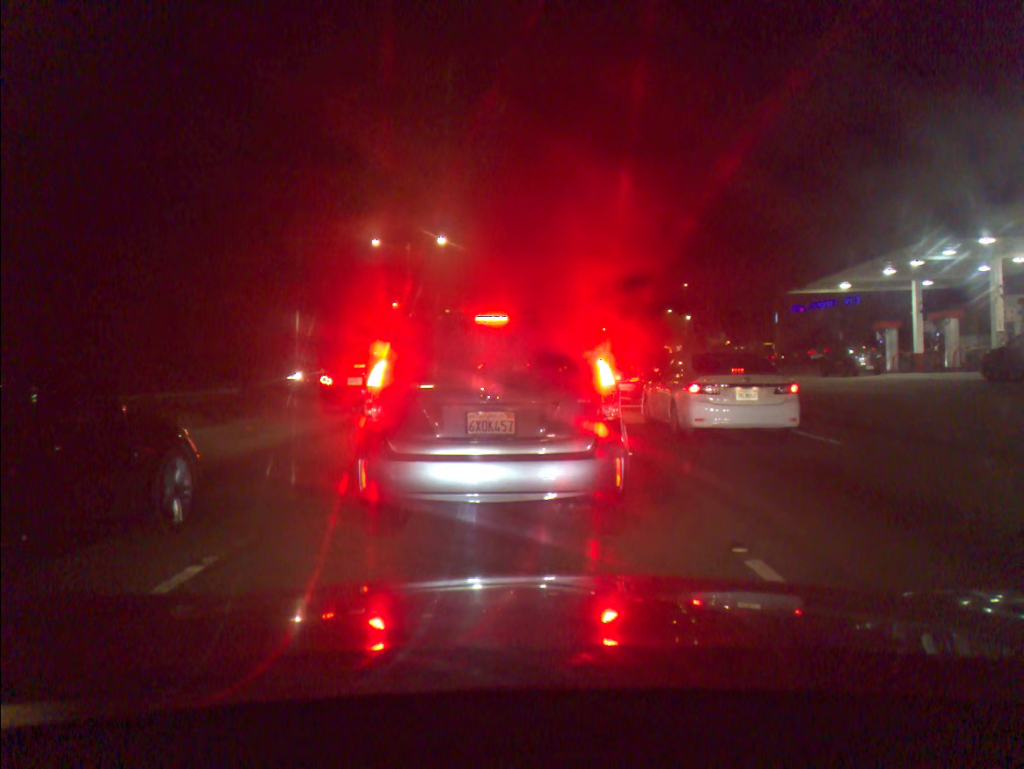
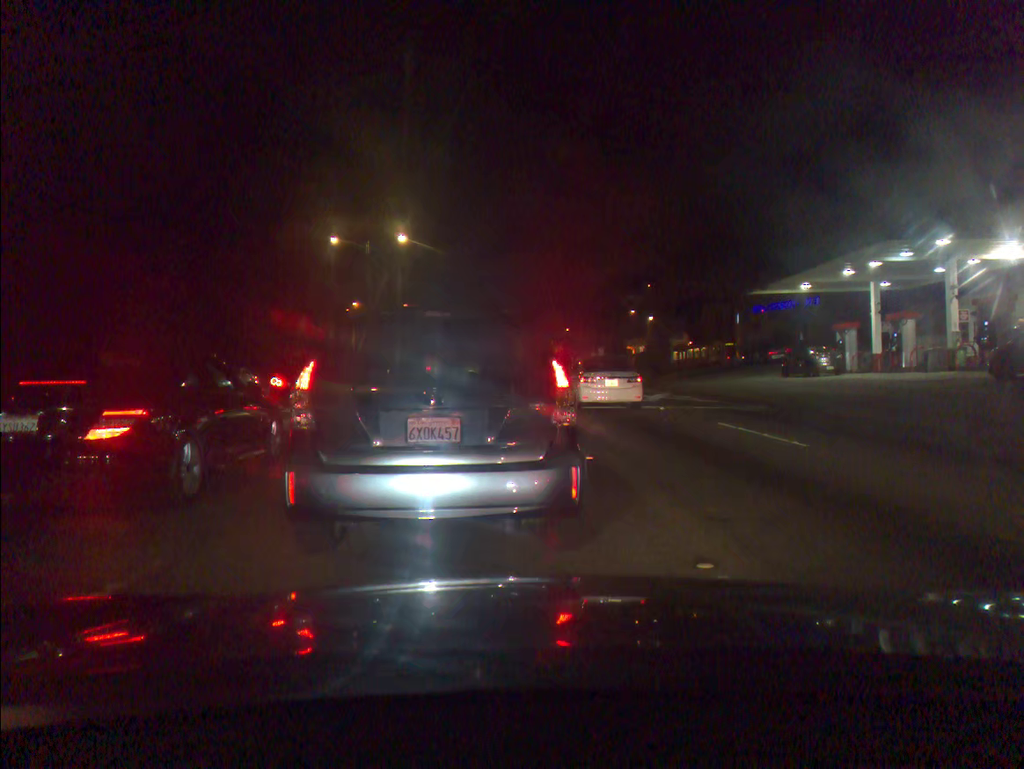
(+0.1, +0.3) m; +3°
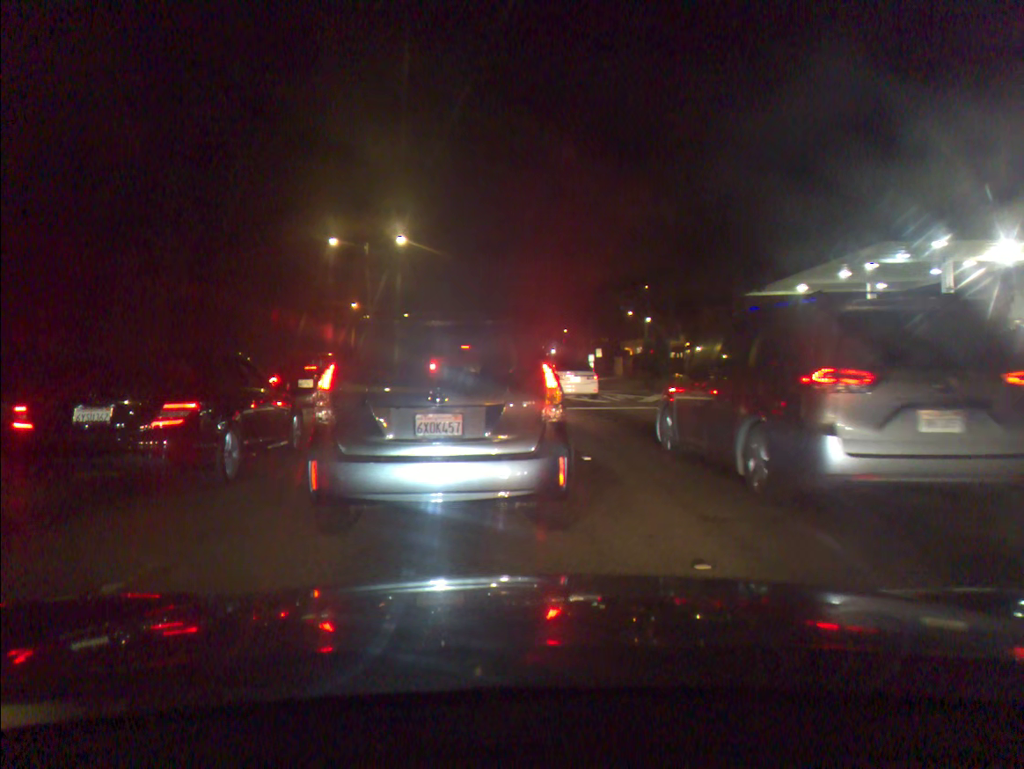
(0.0, 0.0) m; 0°
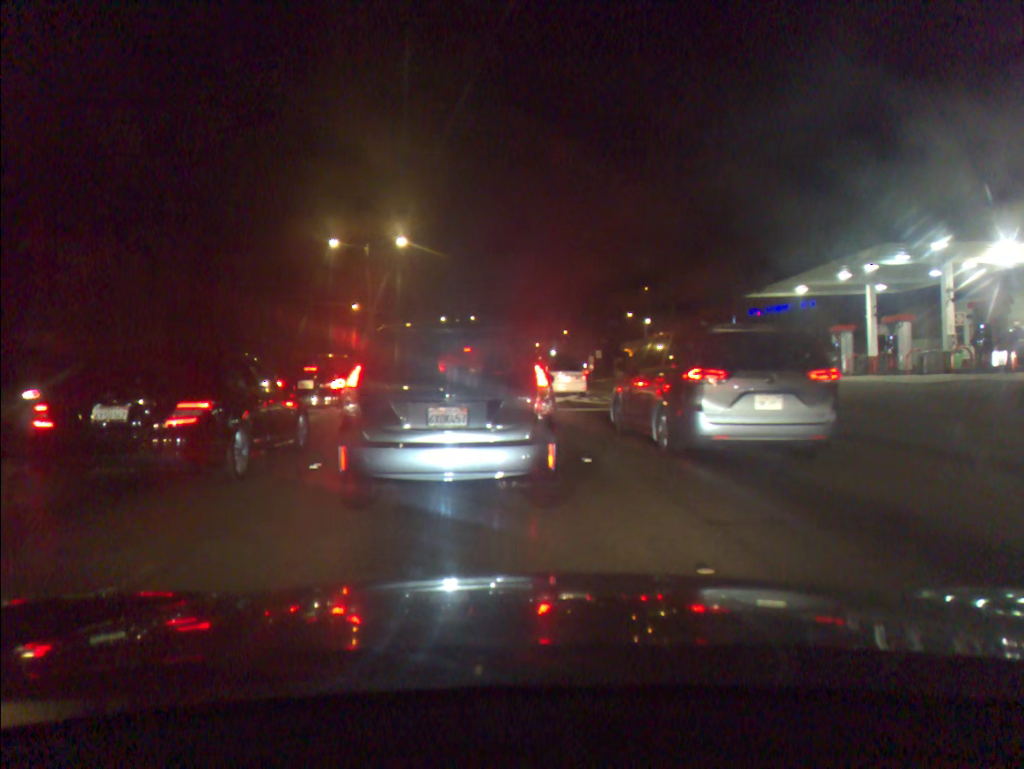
(0.0, 0.0) m; 0°
